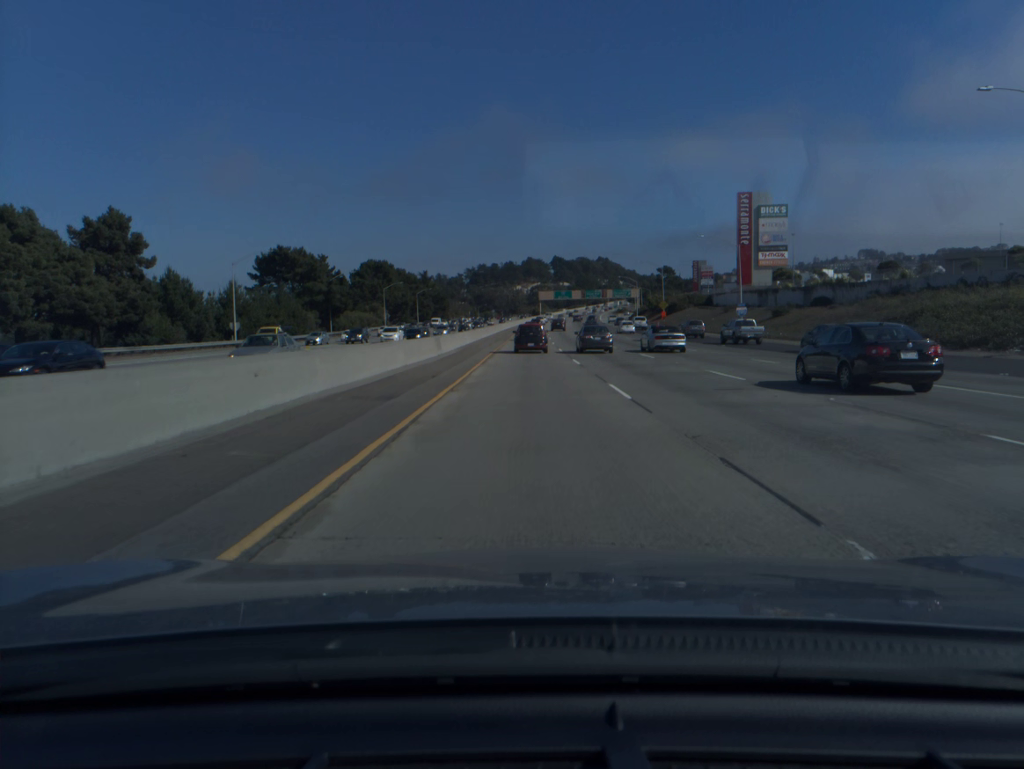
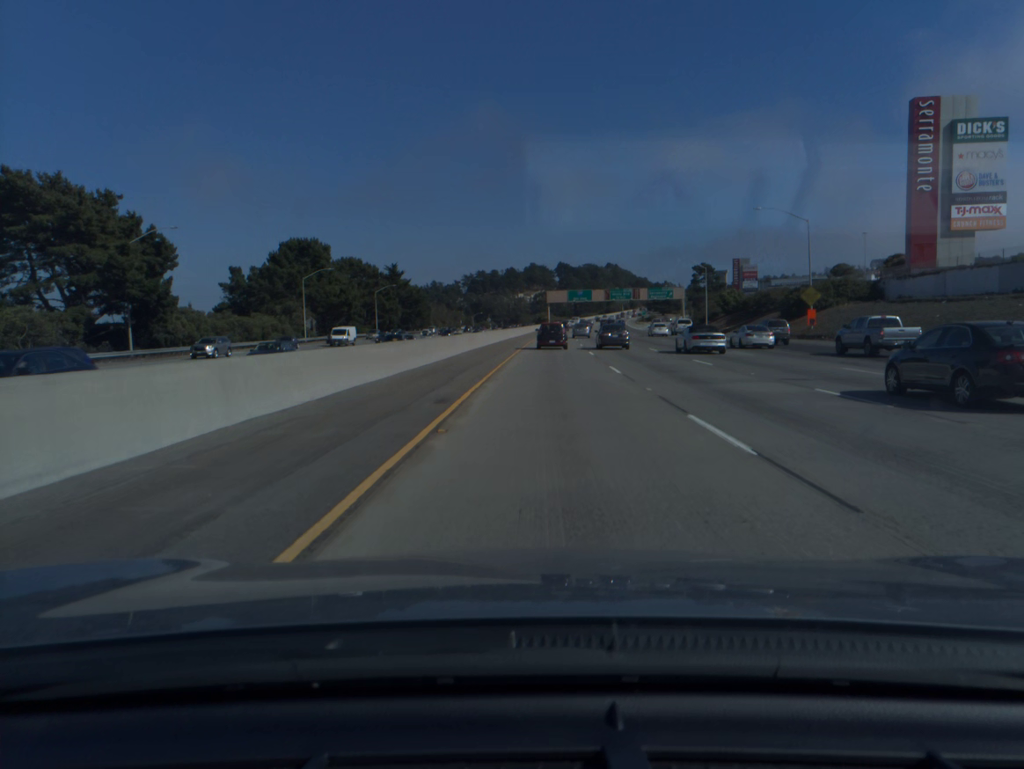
(-0.2, +65.6) m; 0°
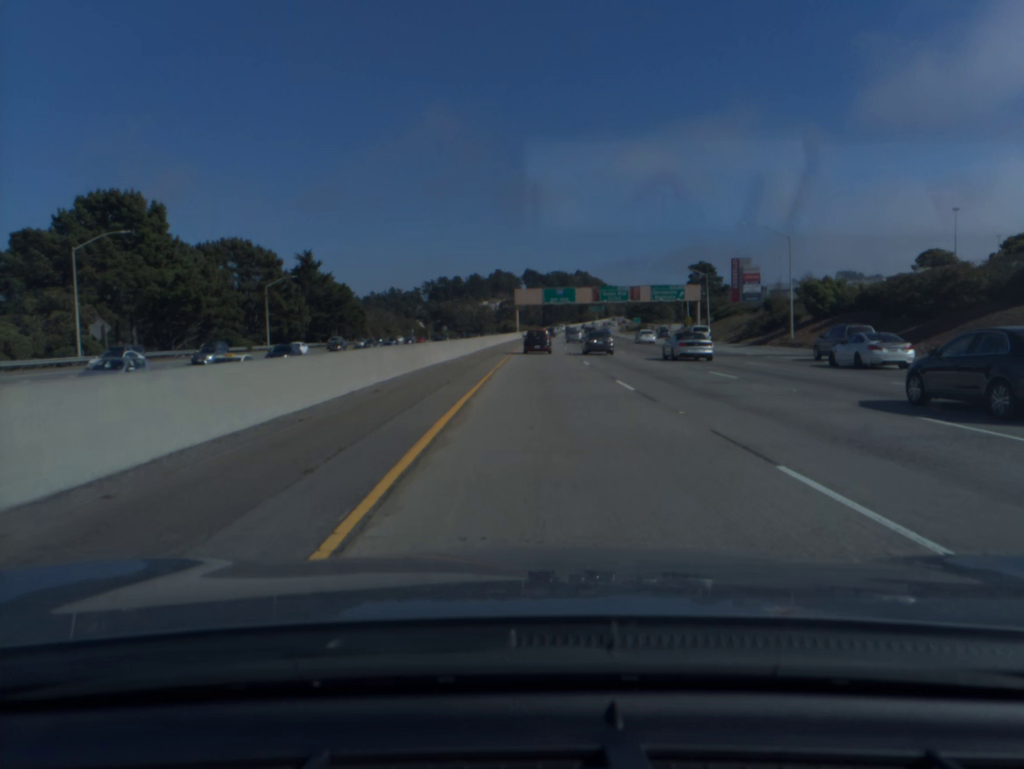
(+0.9, +48.6) m; +2°
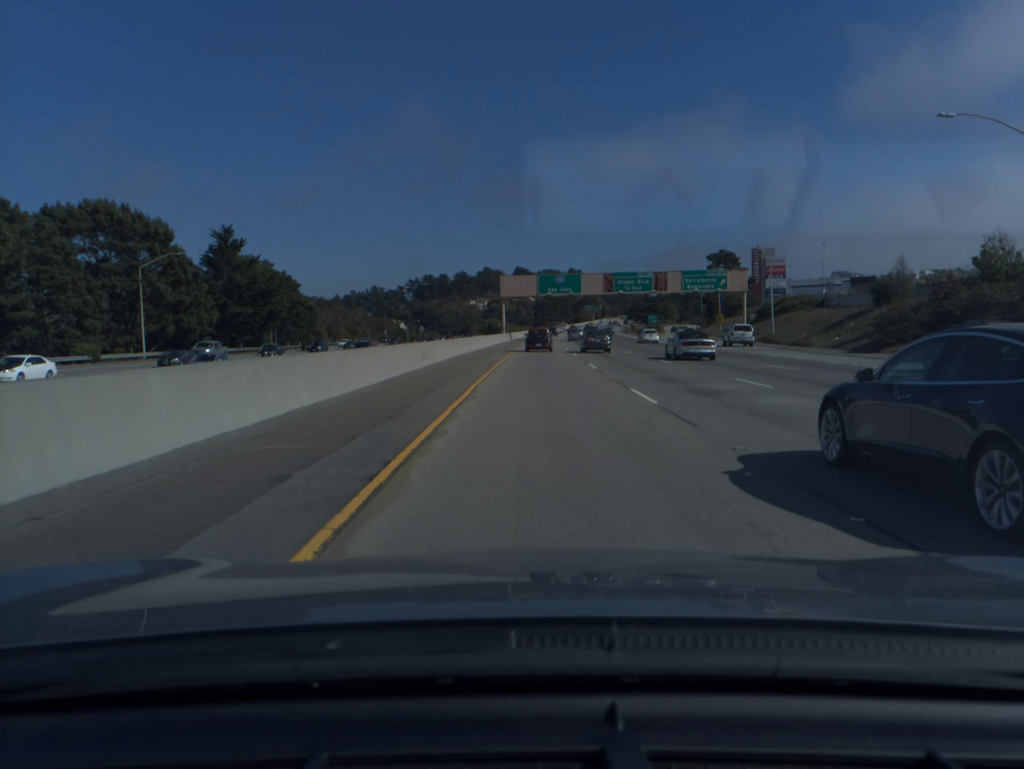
(+0.2, +32.8) m; +1°
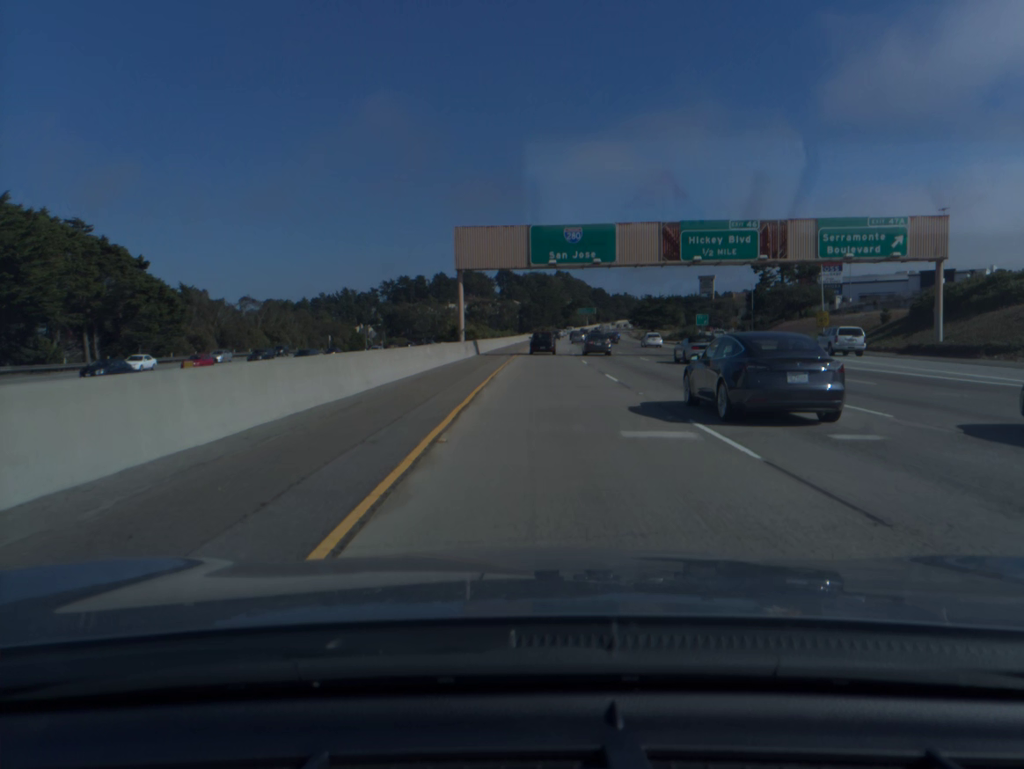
(+0.4, +50.2) m; +1°
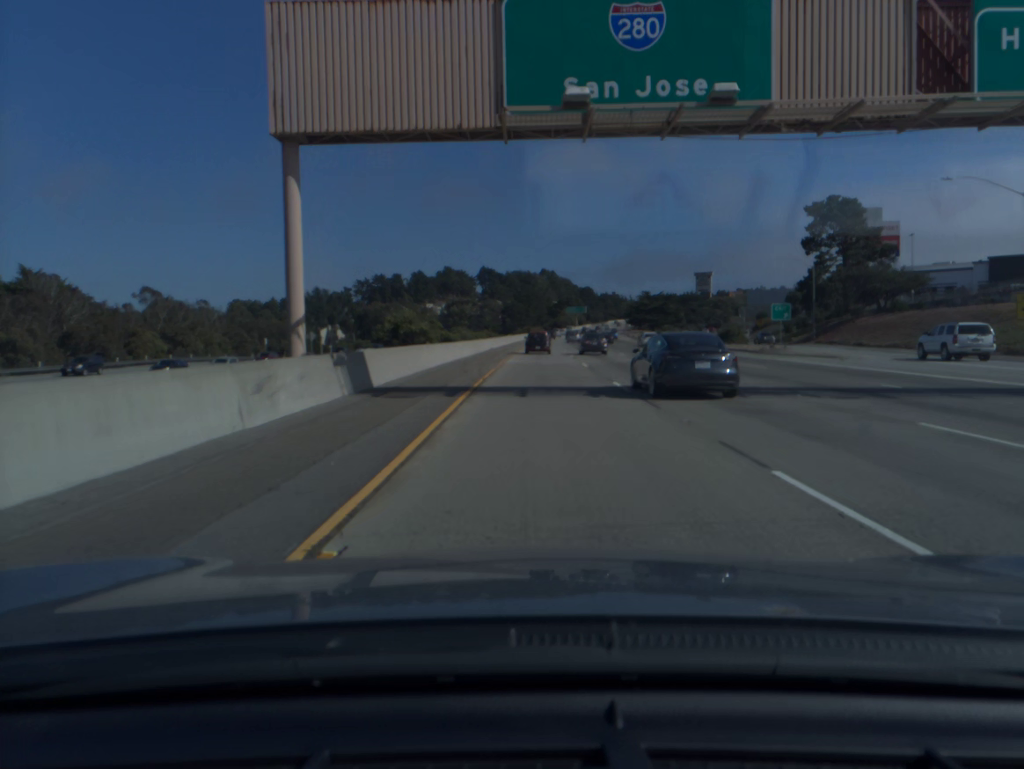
(+0.4, +34.4) m; +1°
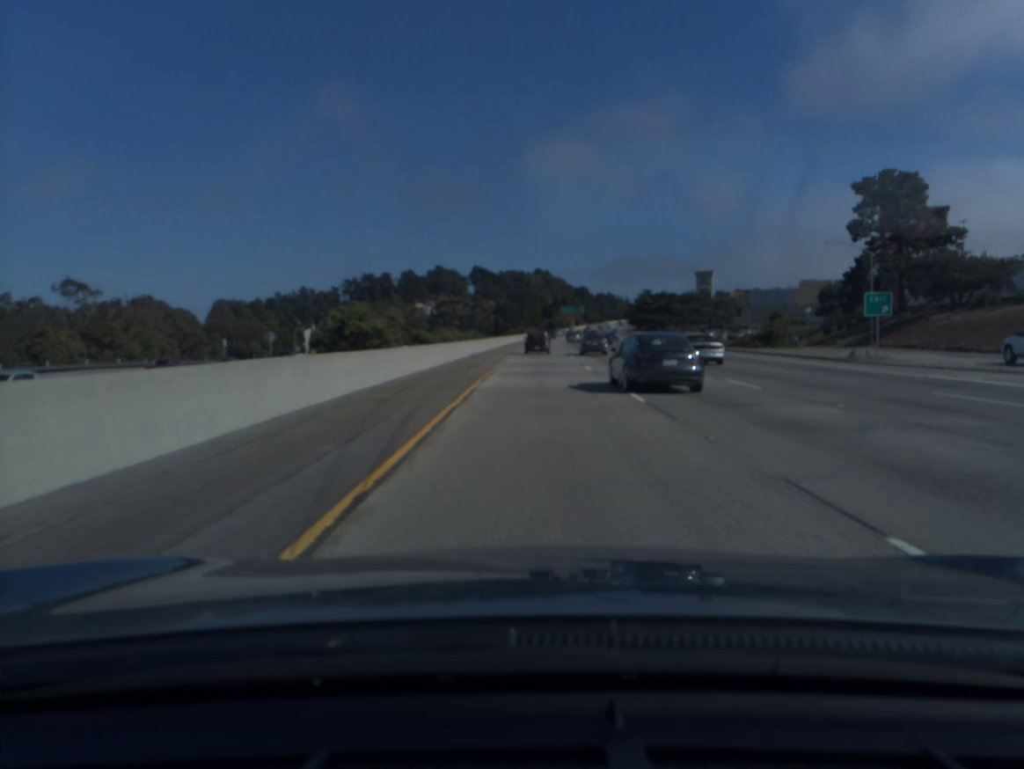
(+0.1, +17.5) m; 0°
